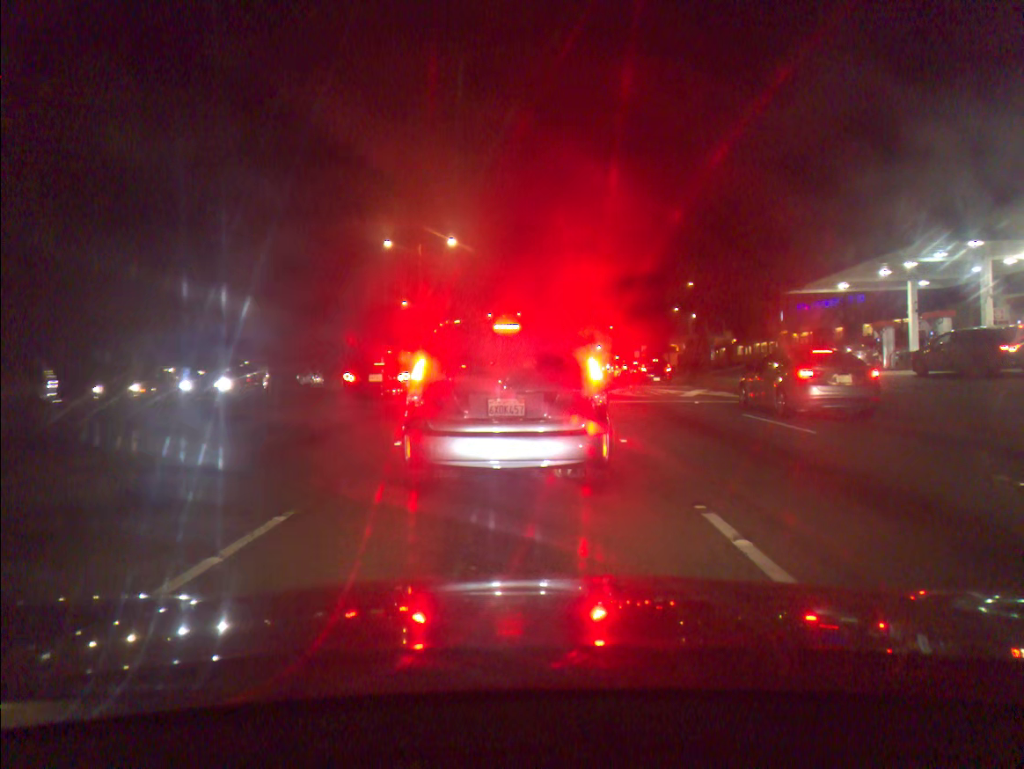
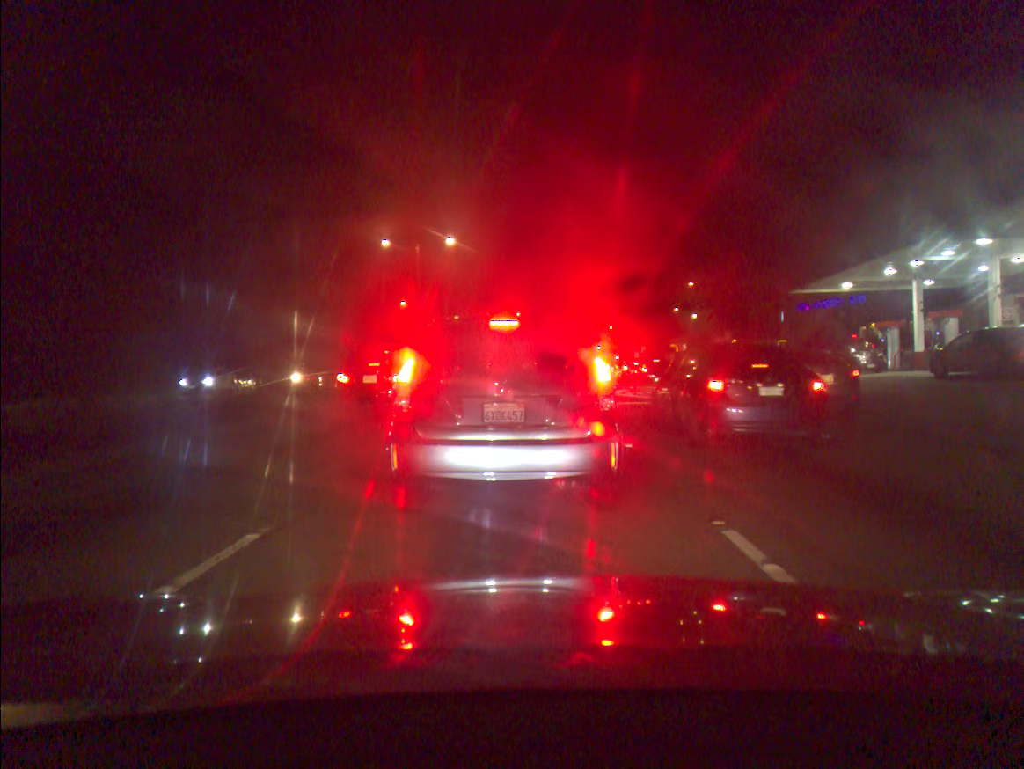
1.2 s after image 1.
(0.0, +0.7) m; 0°
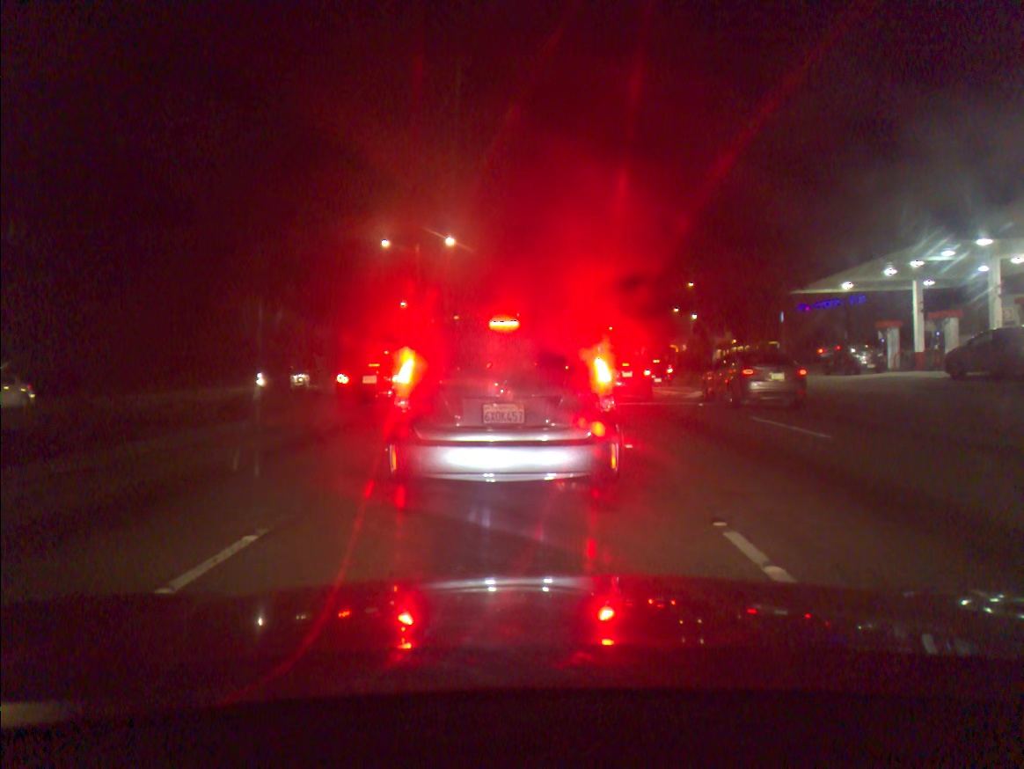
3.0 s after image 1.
(0.0, +0.1) m; 0°
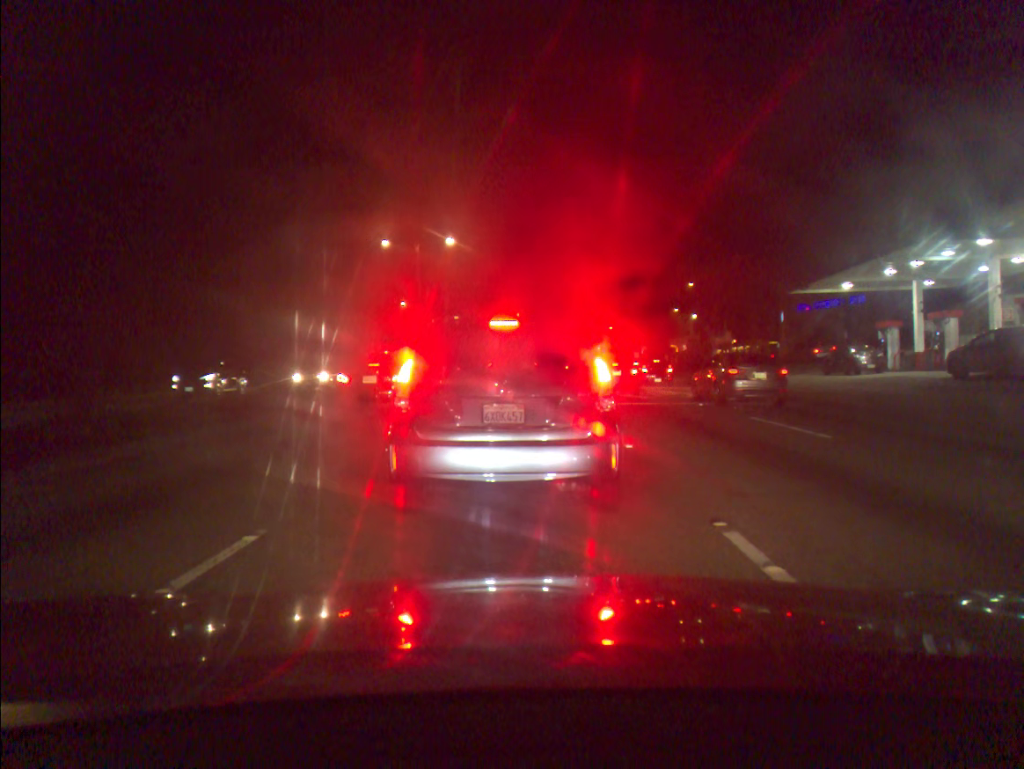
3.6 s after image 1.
(0.0, 0.0) m; 0°
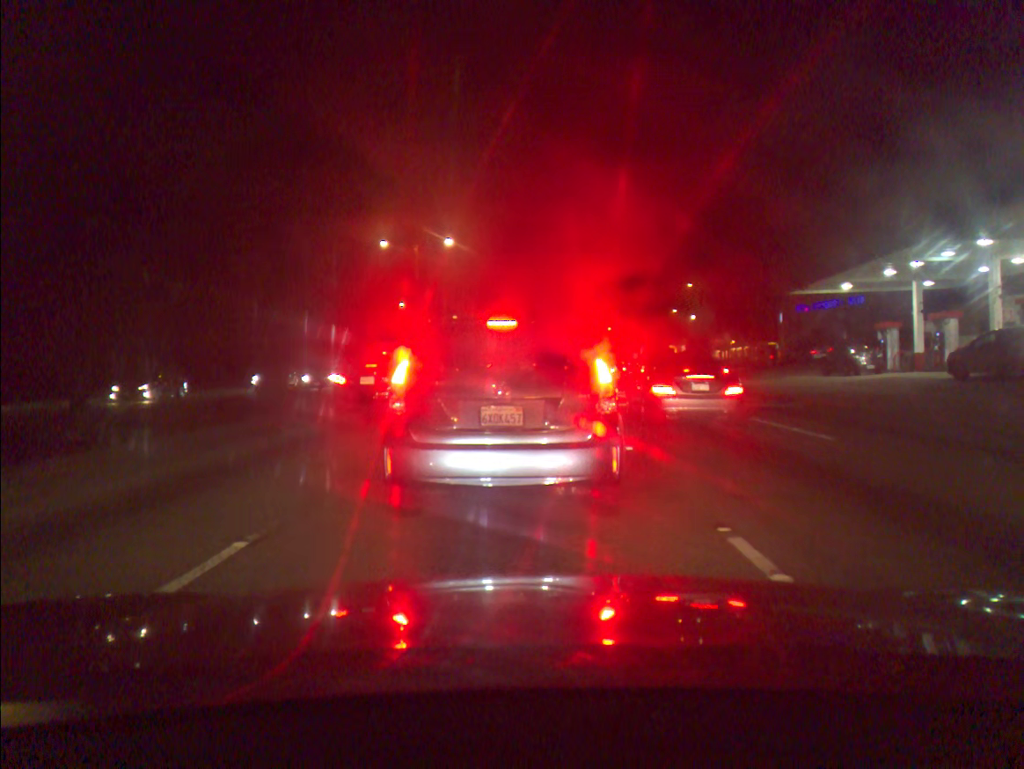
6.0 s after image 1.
(0.0, +0.2) m; 0°
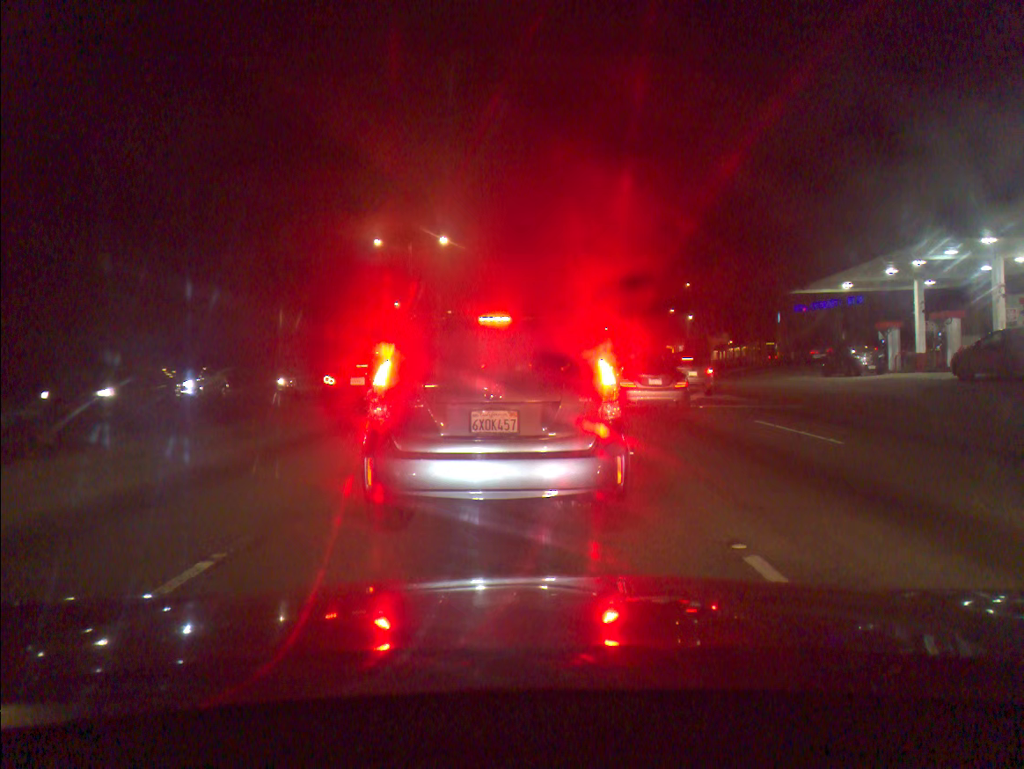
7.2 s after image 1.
(0.0, +0.4) m; 0°
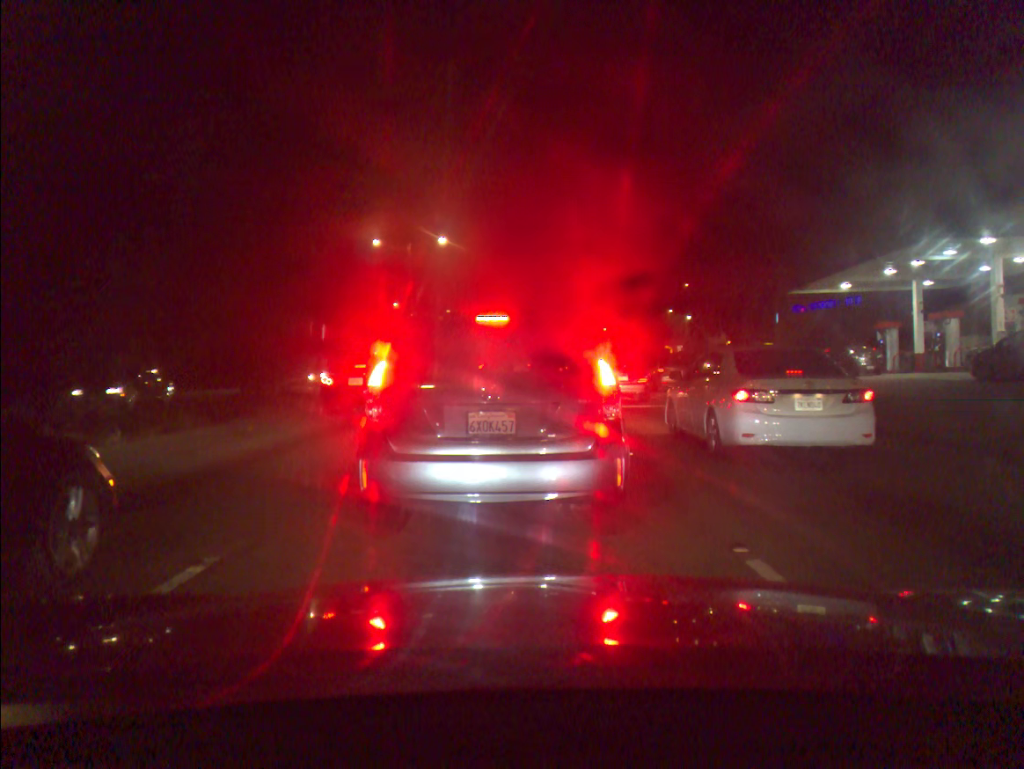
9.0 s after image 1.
(0.0, 0.0) m; 0°
